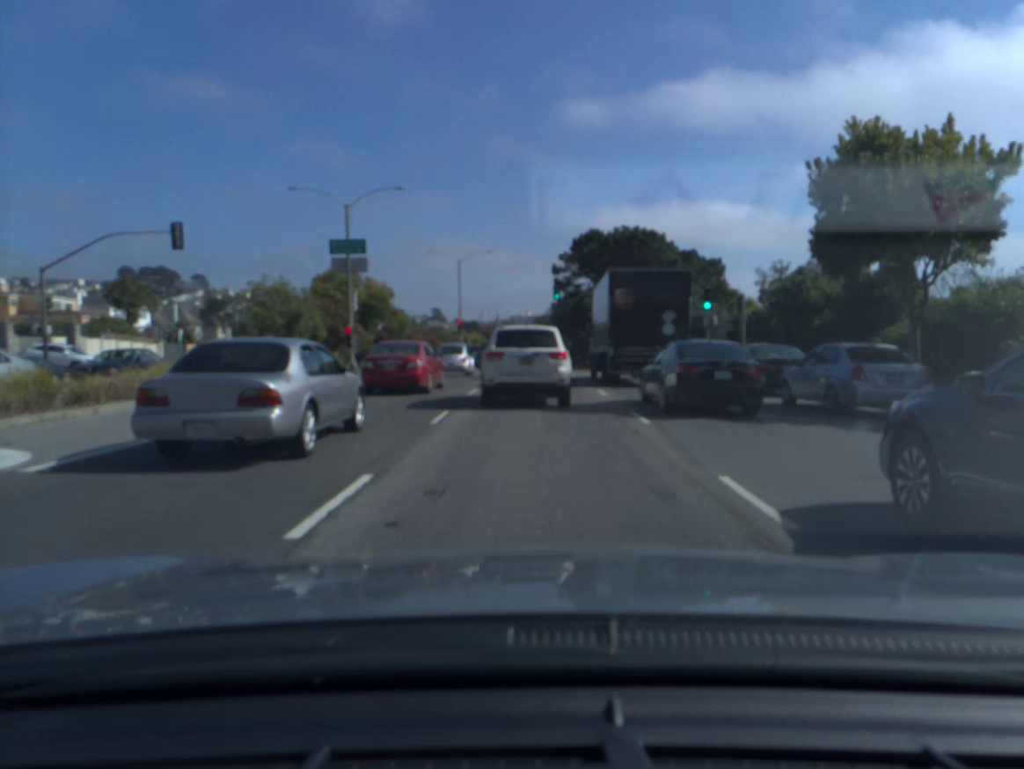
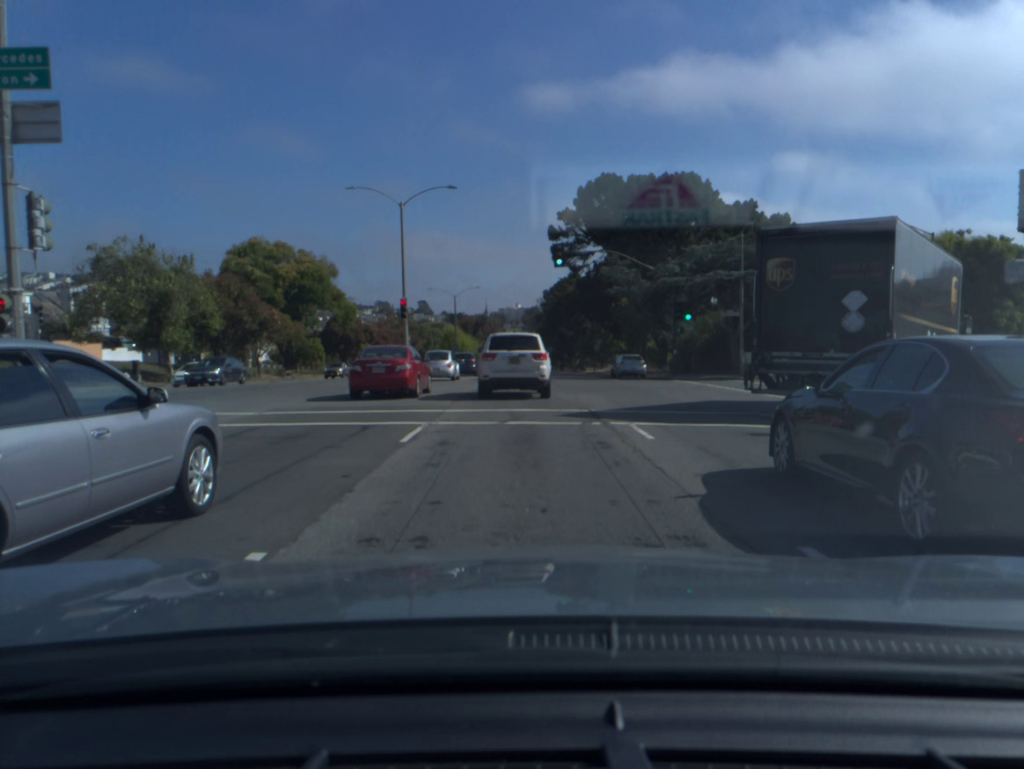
(+0.2, +24.6) m; +1°
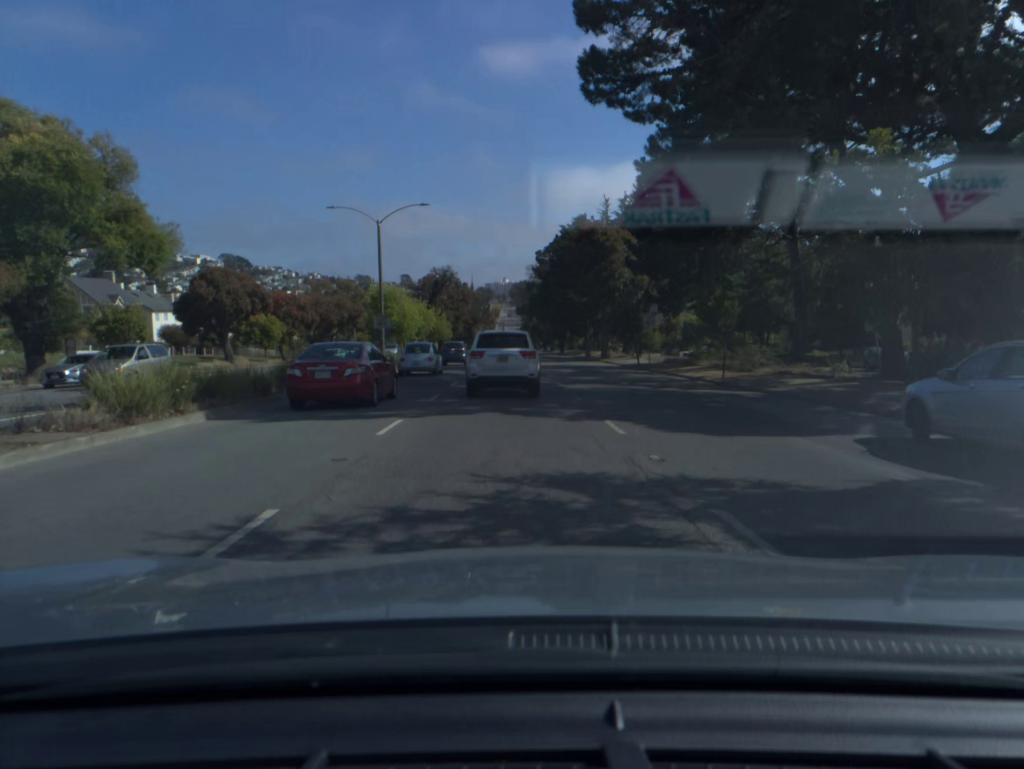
(0.0, +40.1) m; +1°
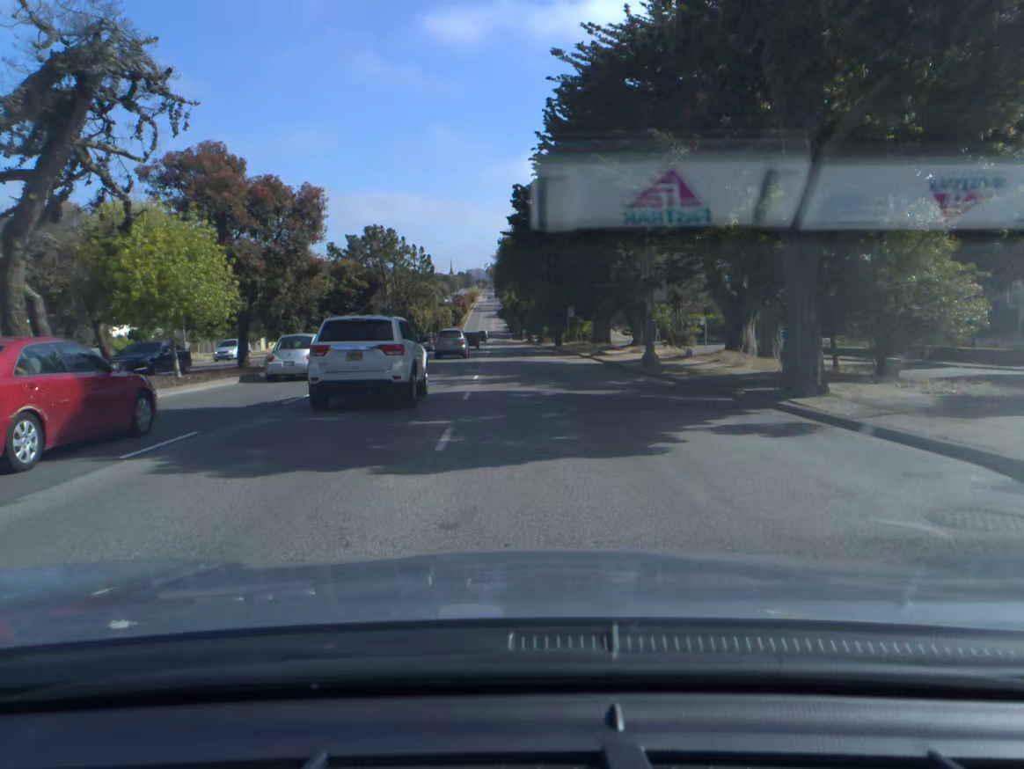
(+1.4, +53.7) m; +1°
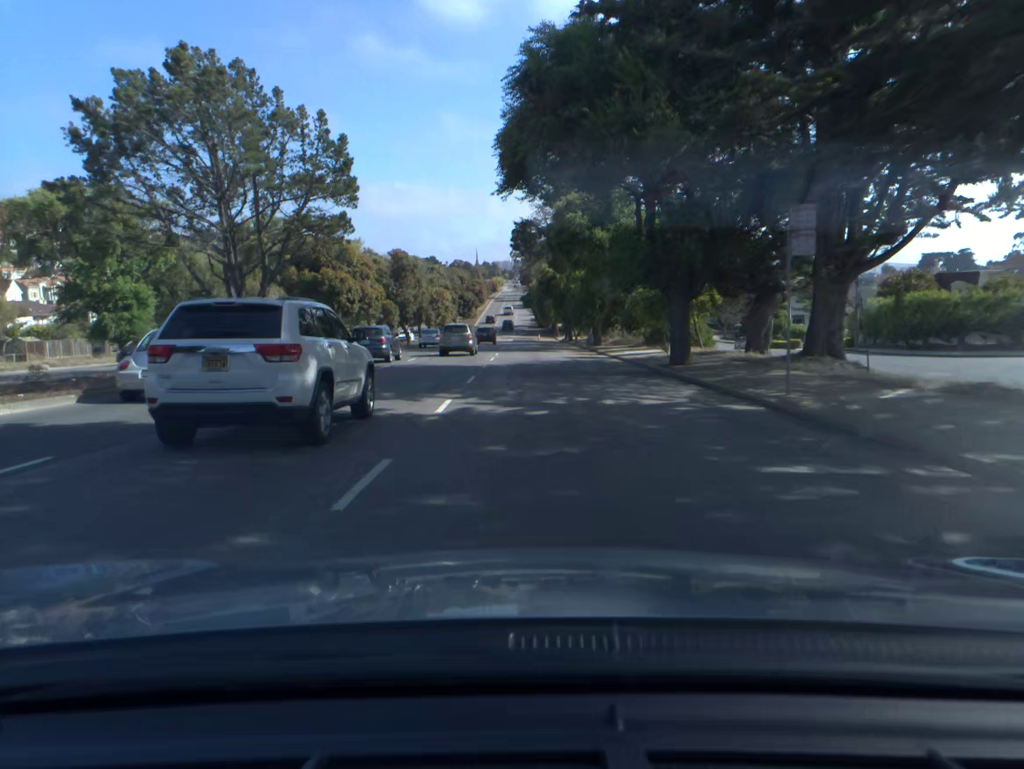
(-1.0, +47.3) m; -2°
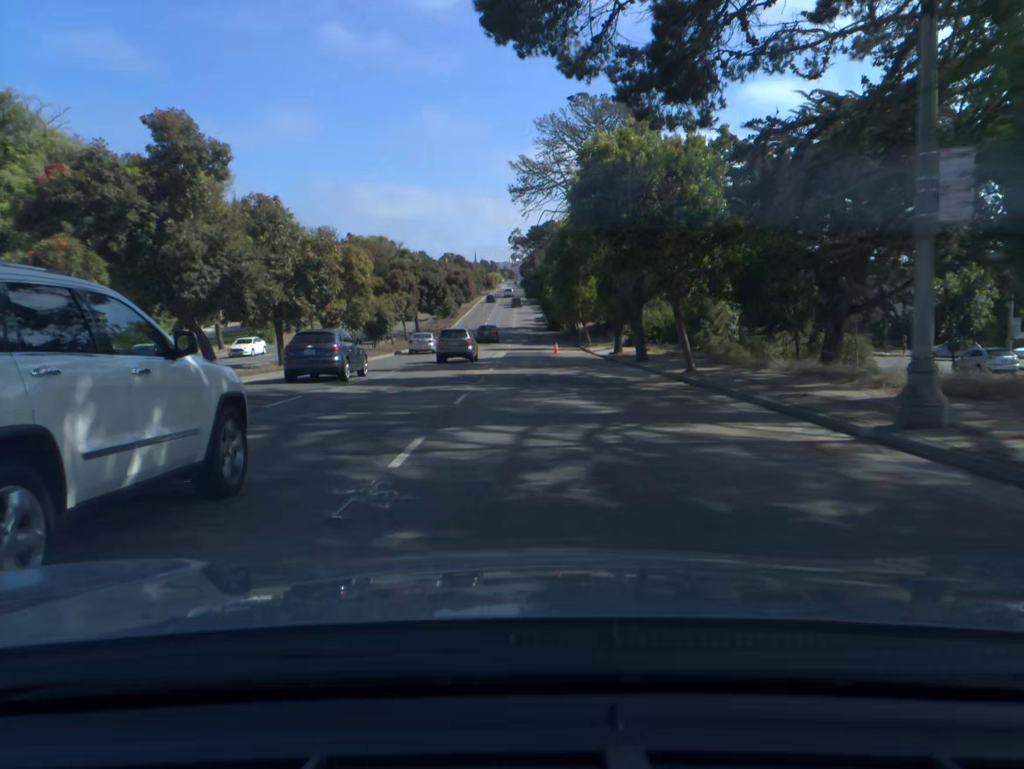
(-0.5, +48.7) m; 0°
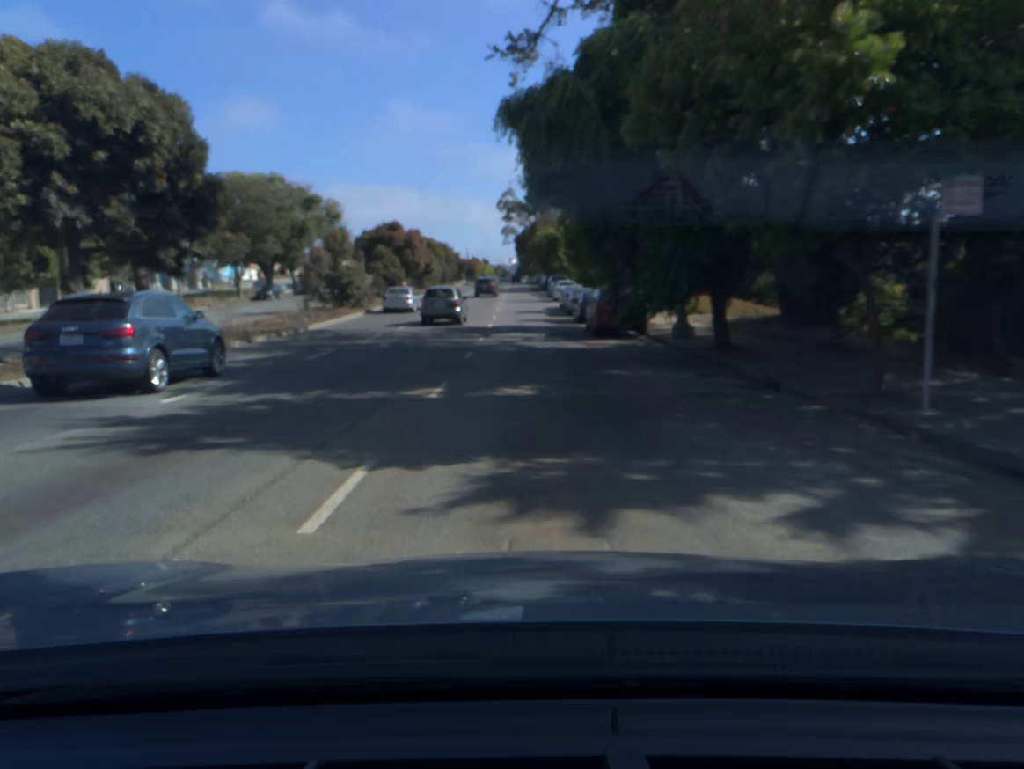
(+0.1, +61.3) m; 0°
